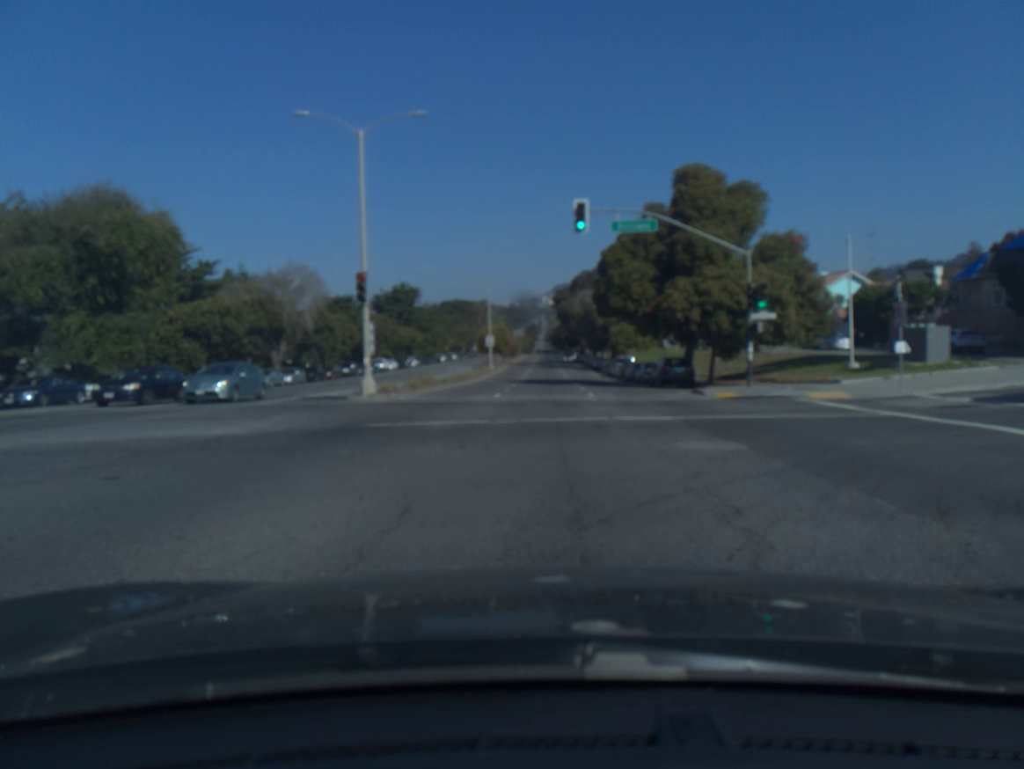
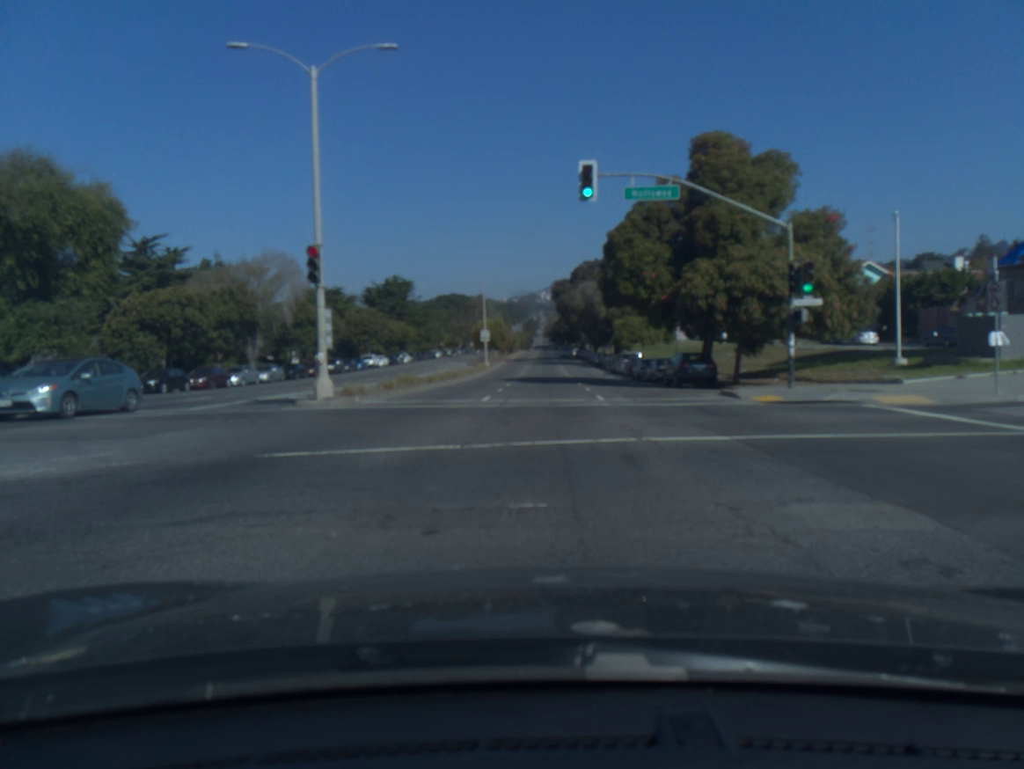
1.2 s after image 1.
(0.0, +5.1) m; +1°
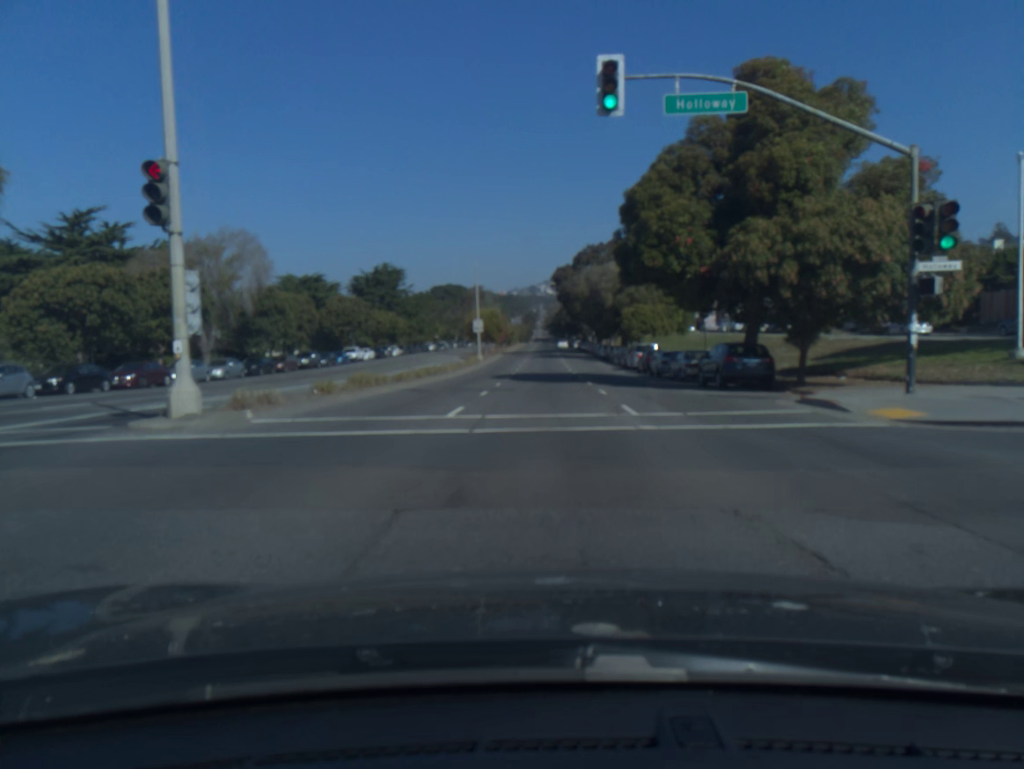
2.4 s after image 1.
(0.0, +8.4) m; 0°
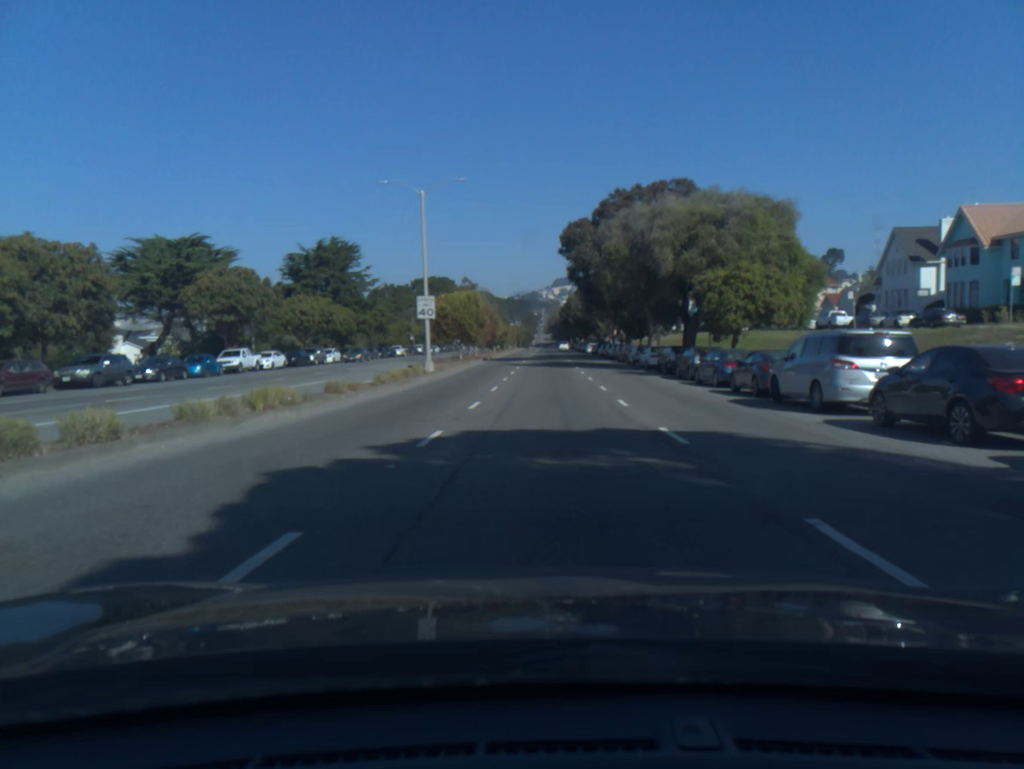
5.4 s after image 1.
(-0.1, +33.9) m; 0°
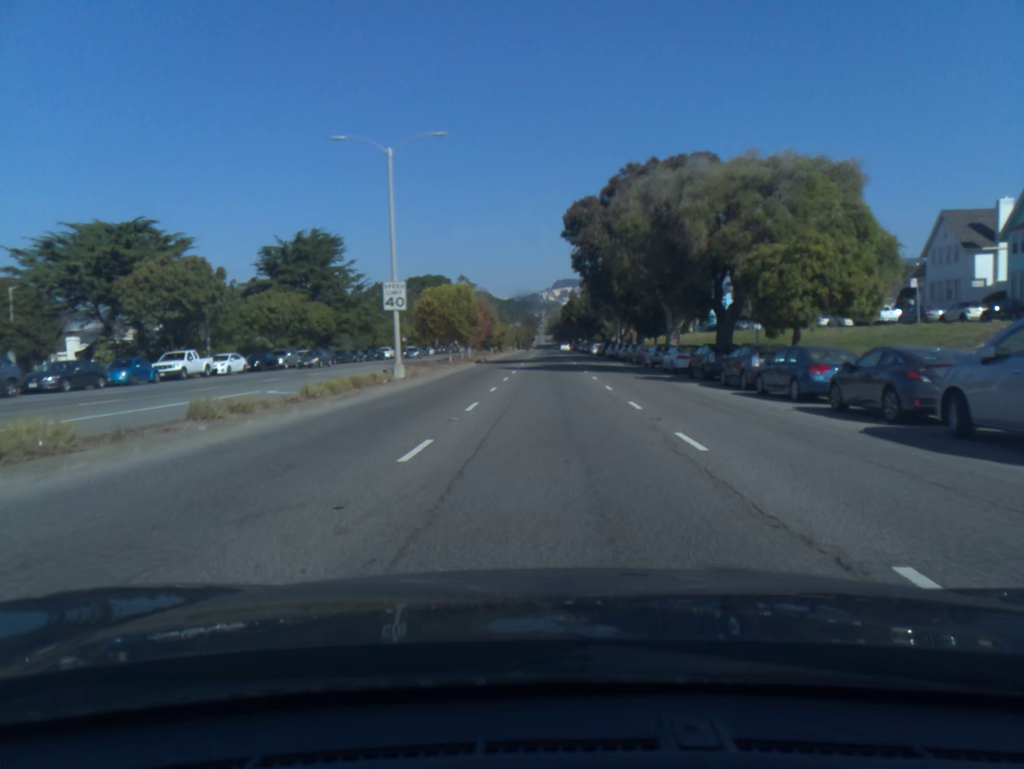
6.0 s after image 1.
(0.0, +8.6) m; 0°
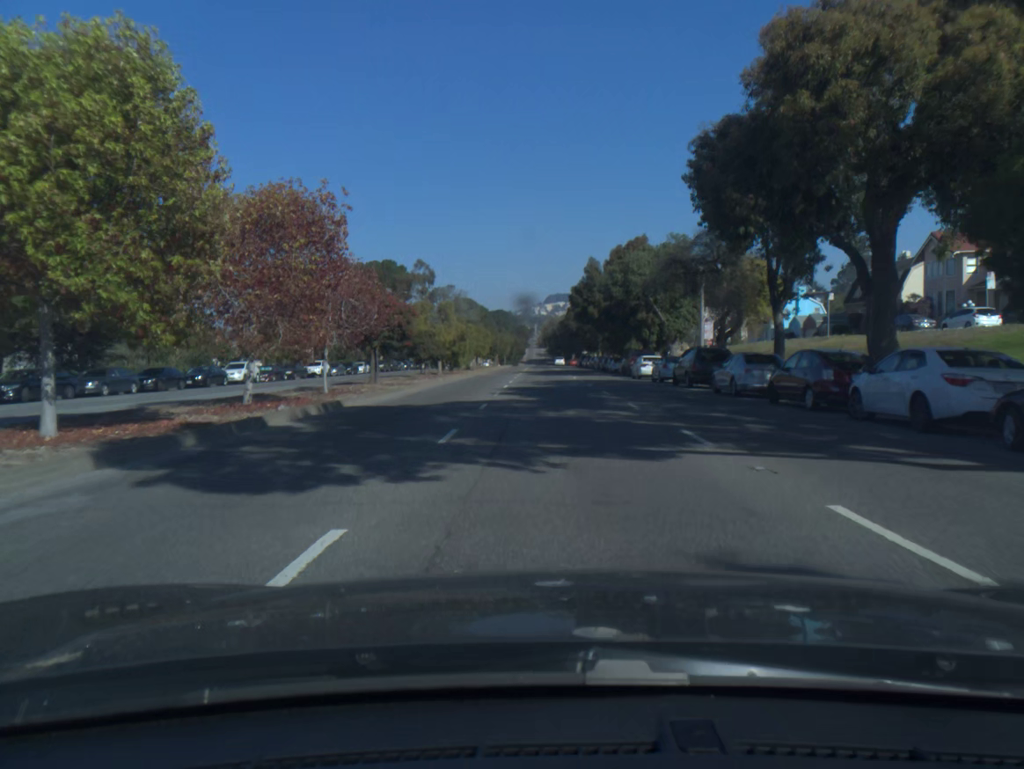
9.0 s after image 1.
(0.0, +49.4) m; +1°
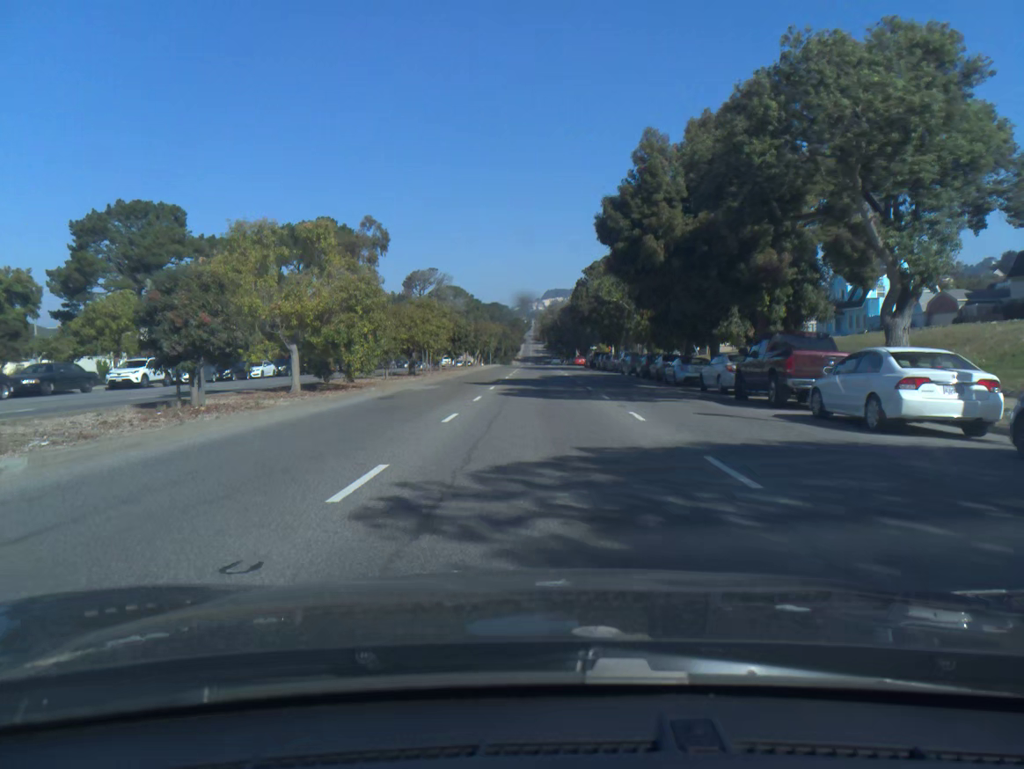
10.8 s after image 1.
(+0.1, +32.9) m; 0°
